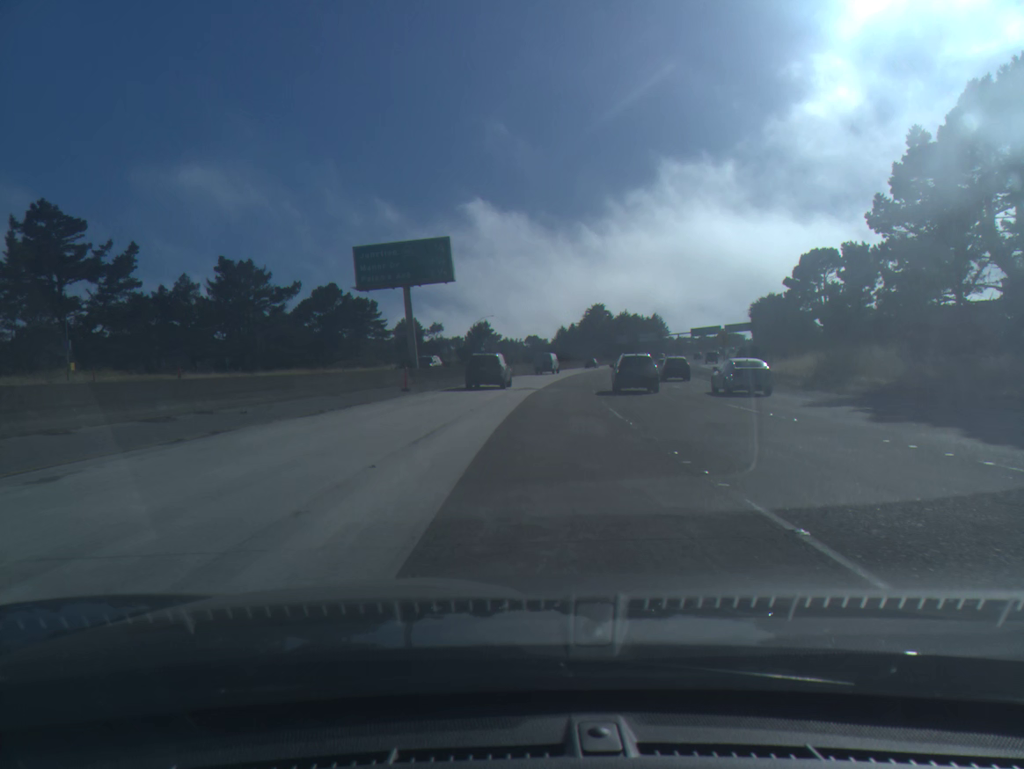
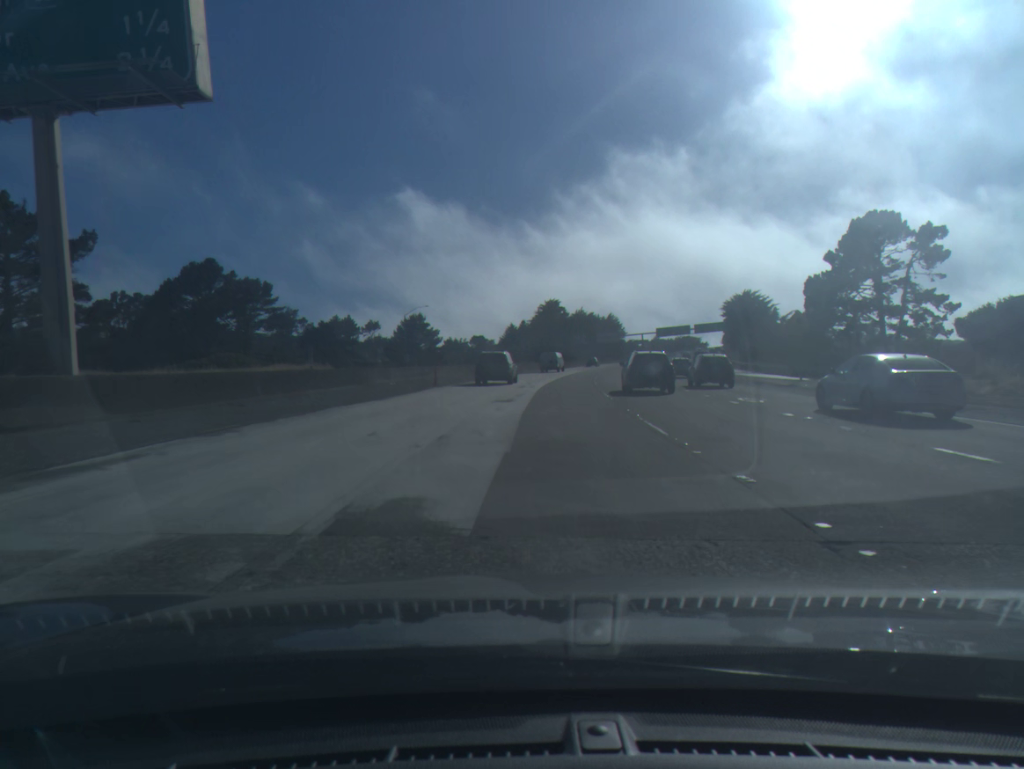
(+1.2, +33.9) m; +4°
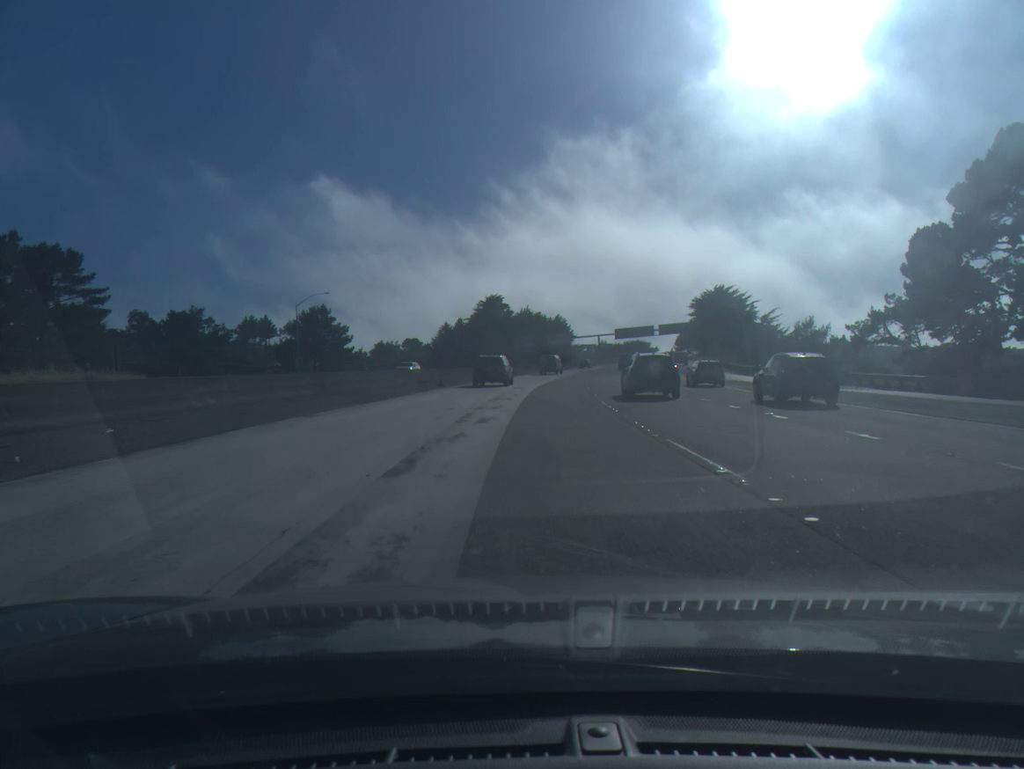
(+1.3, +33.8) m; +4°
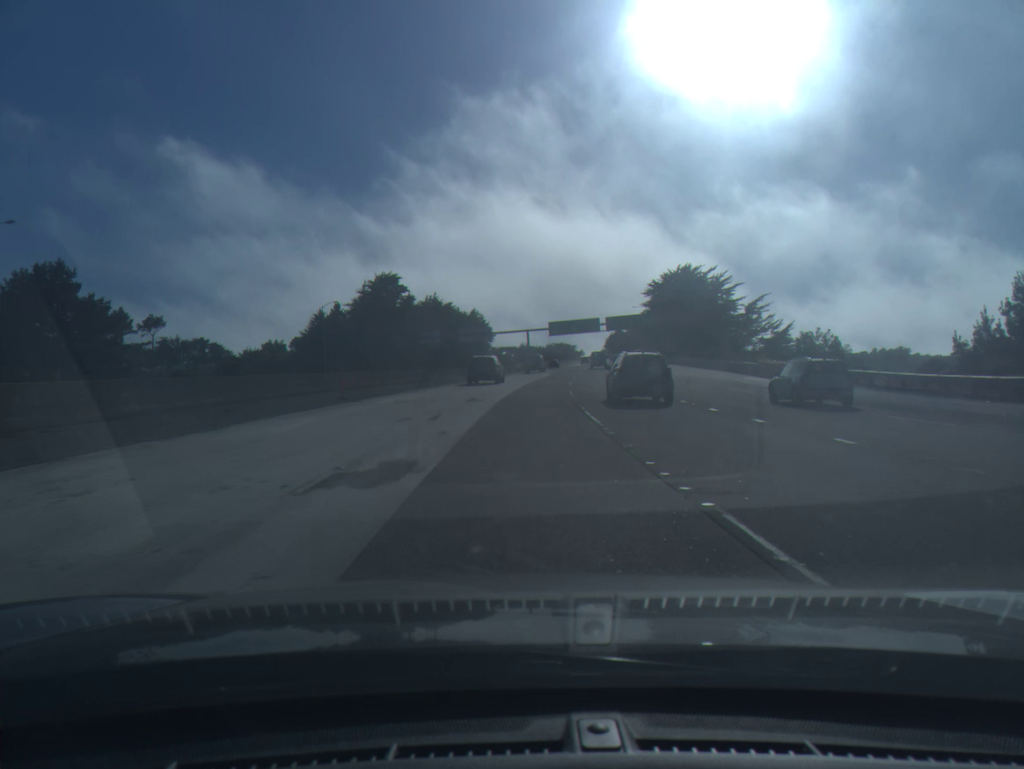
(+2.7, +50.7) m; +6°
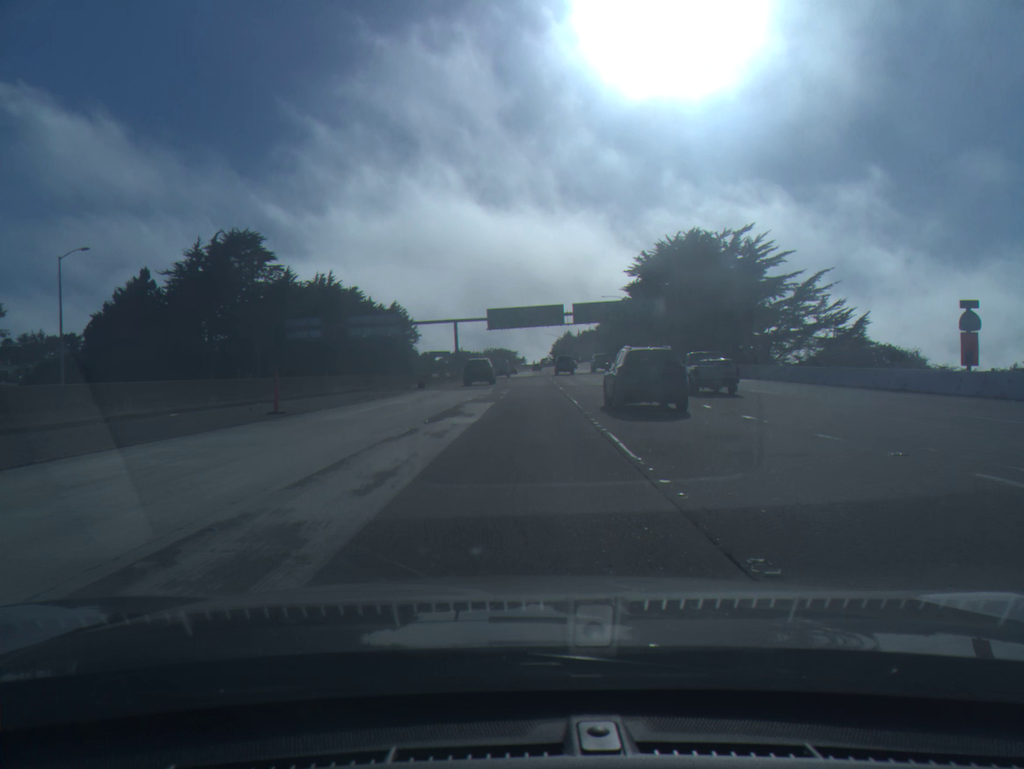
(+2.0, +50.7) m; +5°
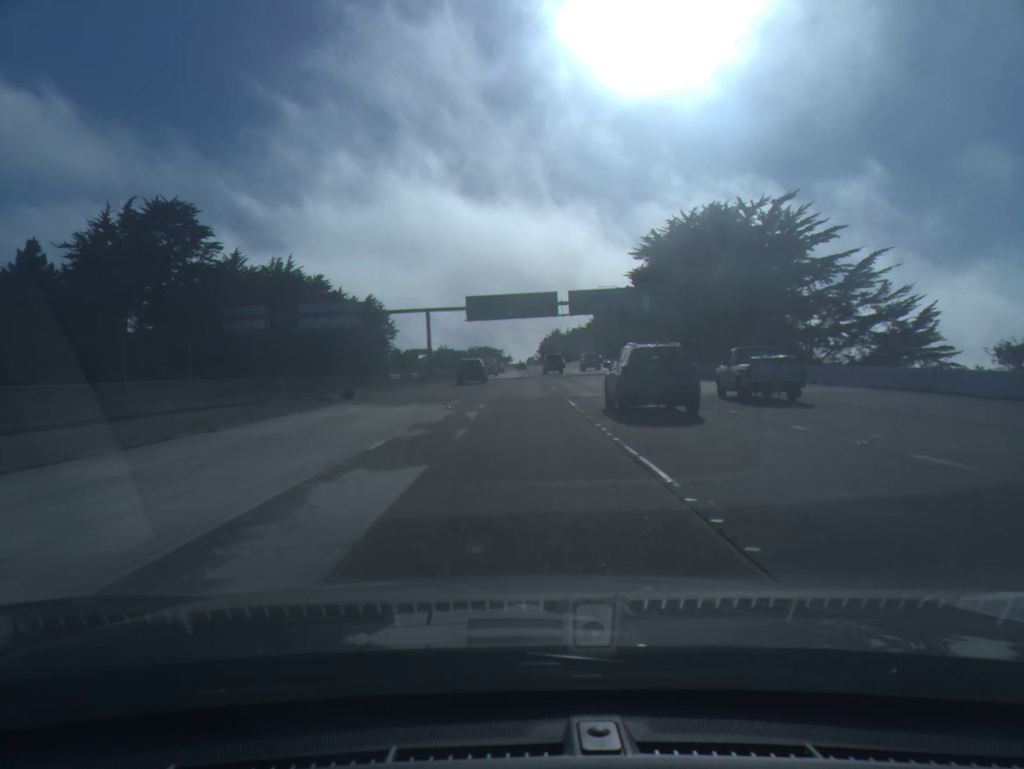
(+0.2, +16.9) m; +1°
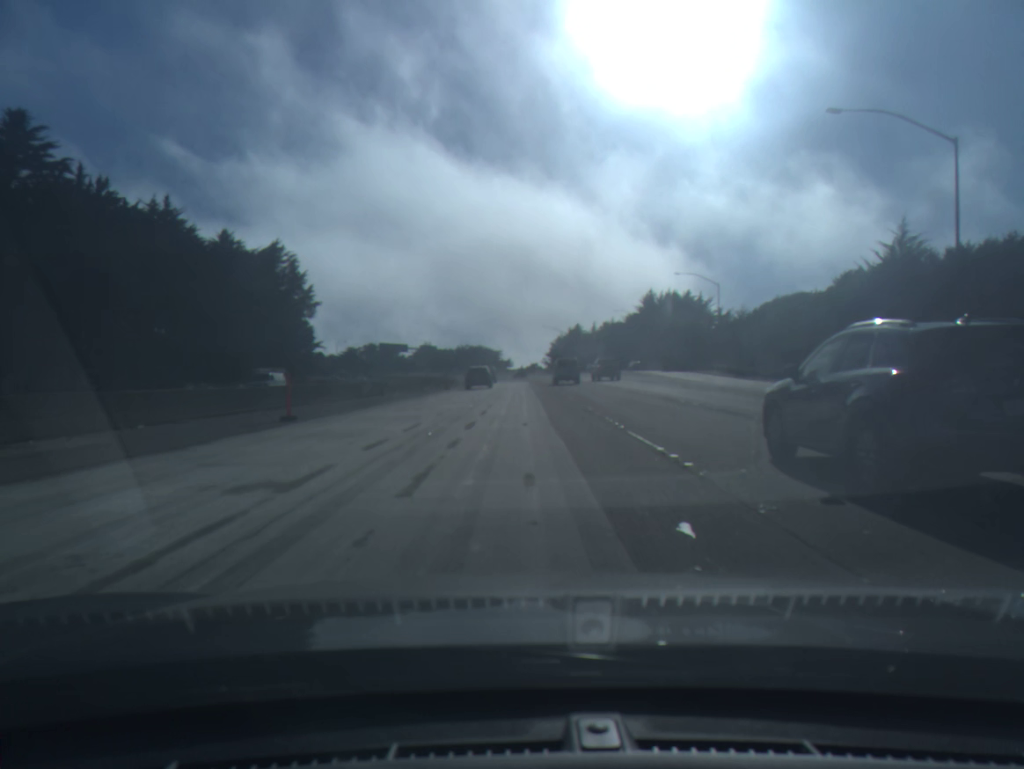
(+0.1, +84.4) m; 0°
